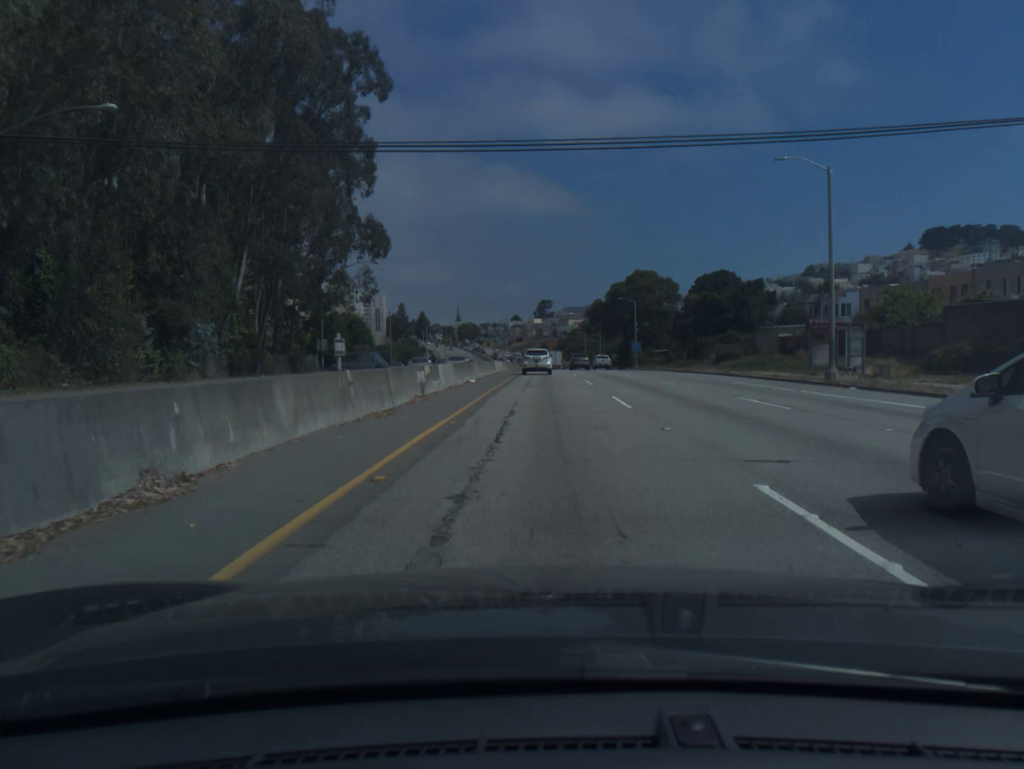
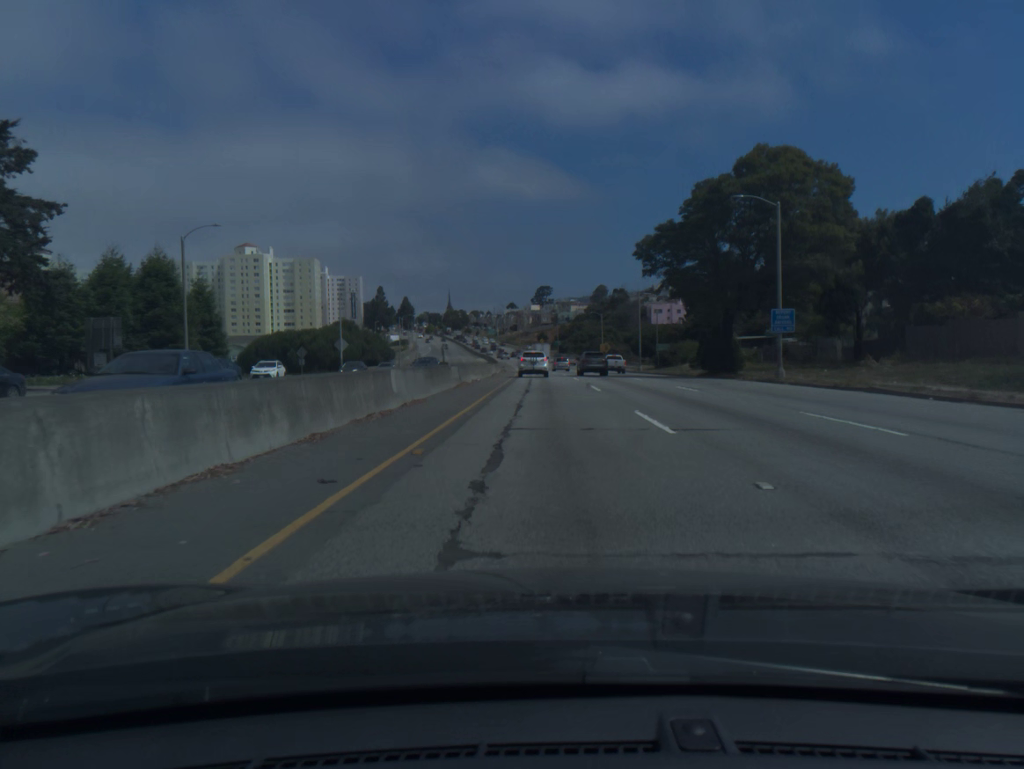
(-0.1, +64.4) m; 0°
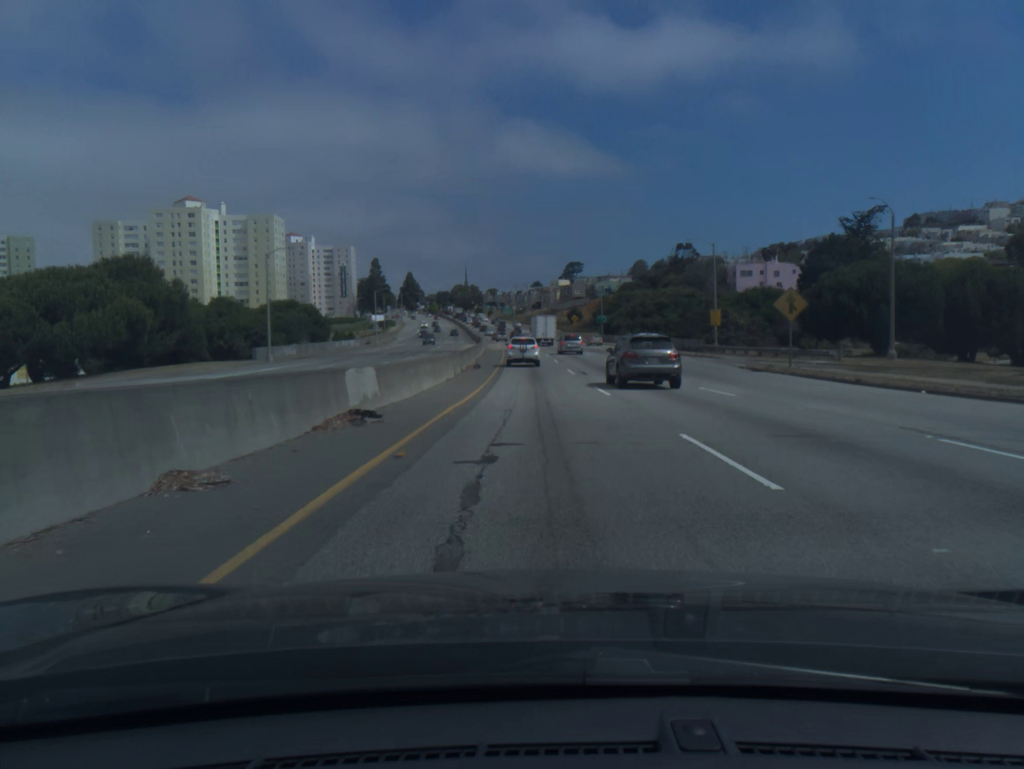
(-0.9, +79.2) m; -2°
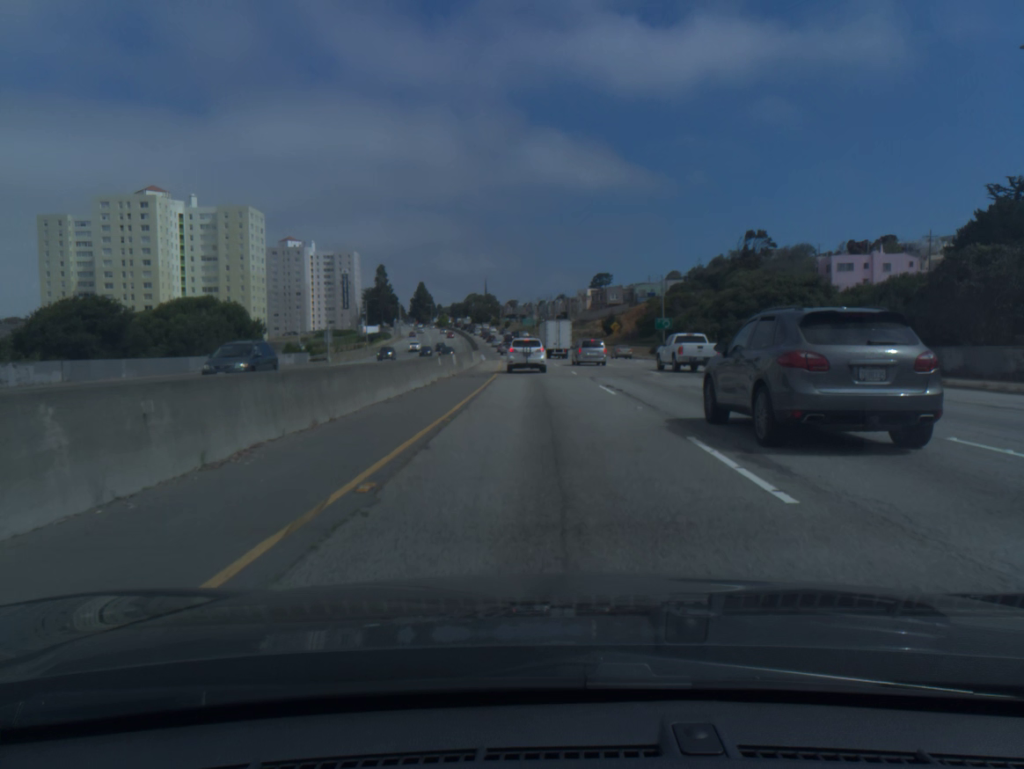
(-0.7, +44.4) m; -2°
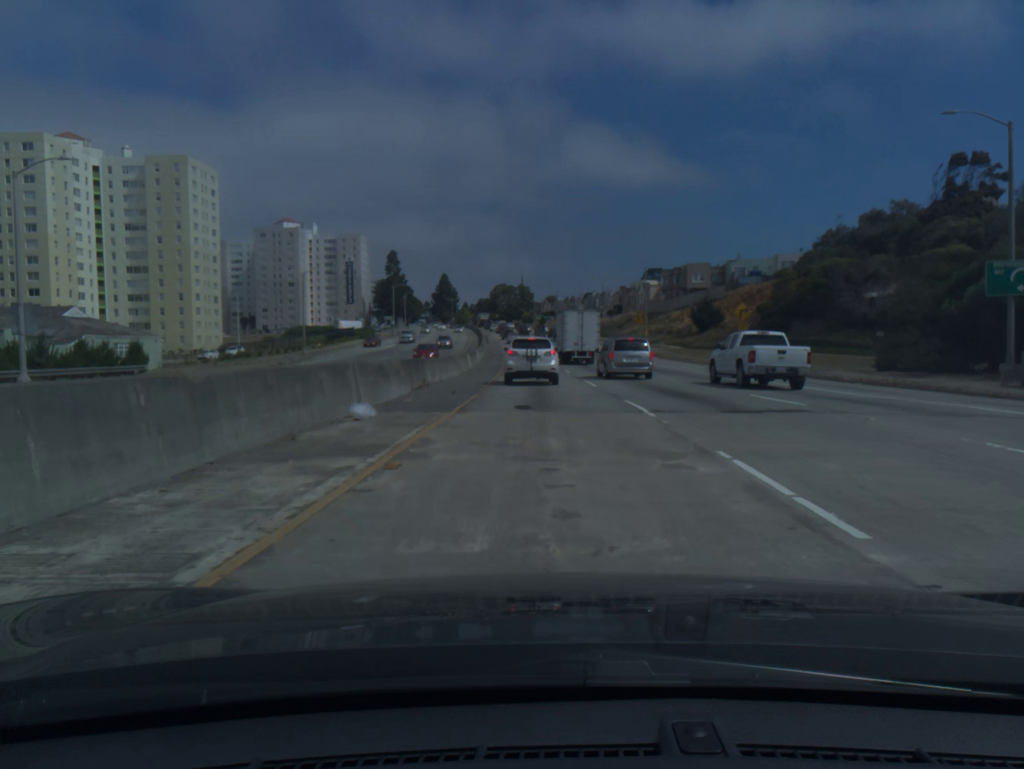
(-1.4, +60.6) m; -3°
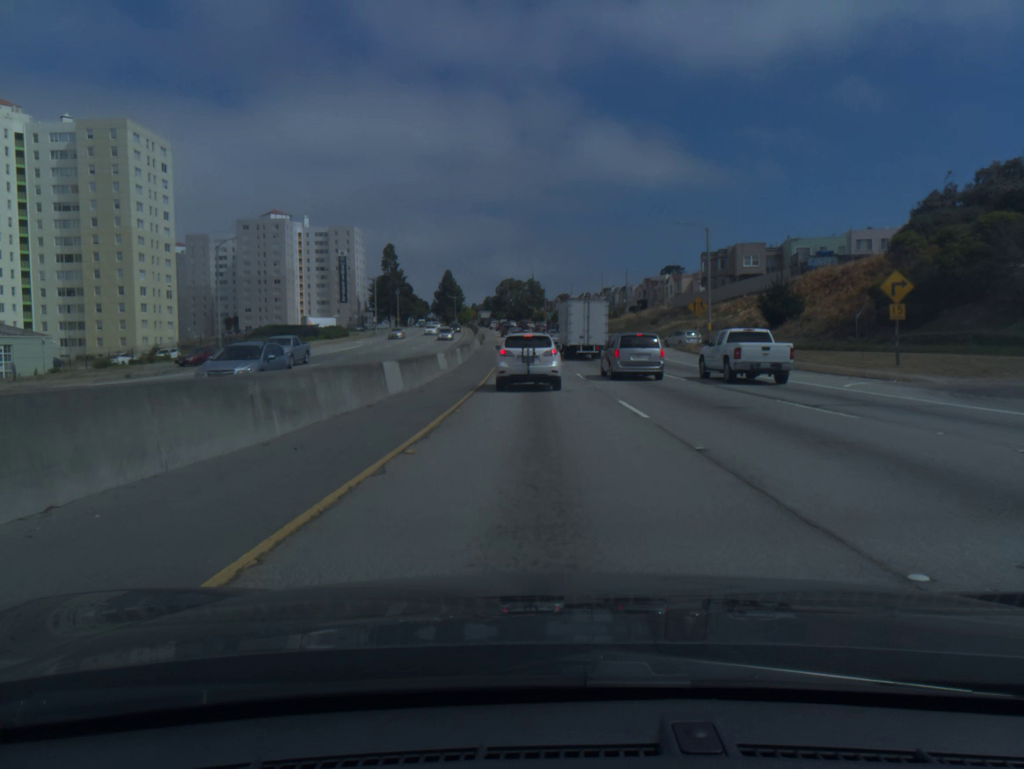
(-0.1, +27.3) m; -1°
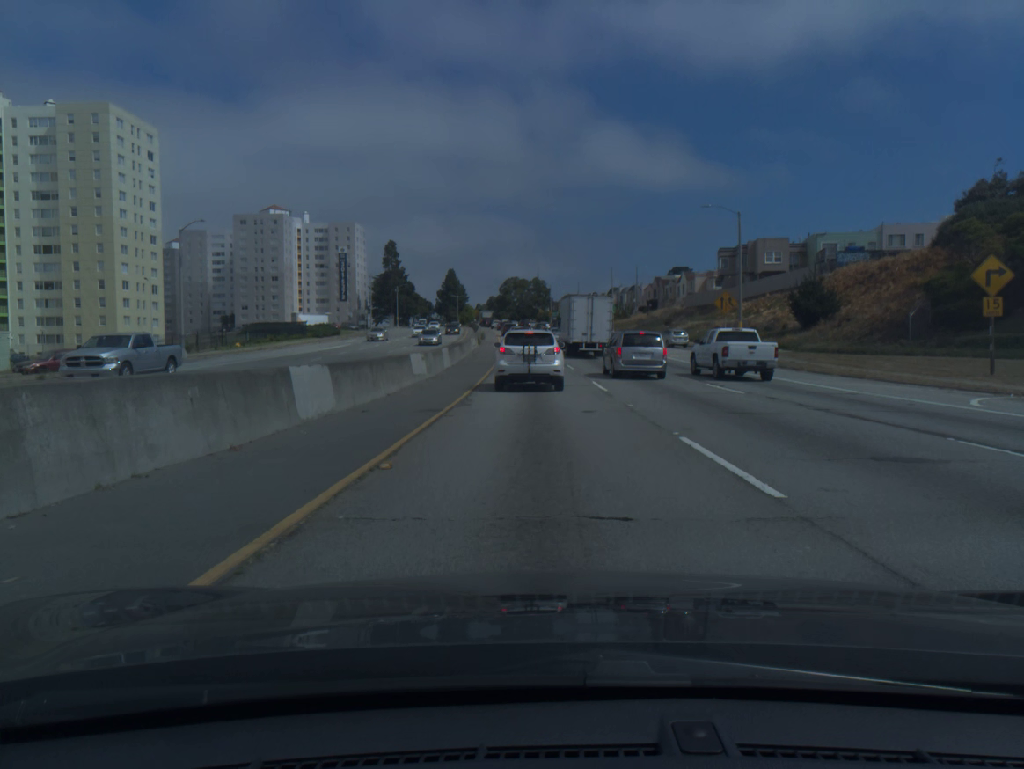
(0.0, +7.7) m; 0°
